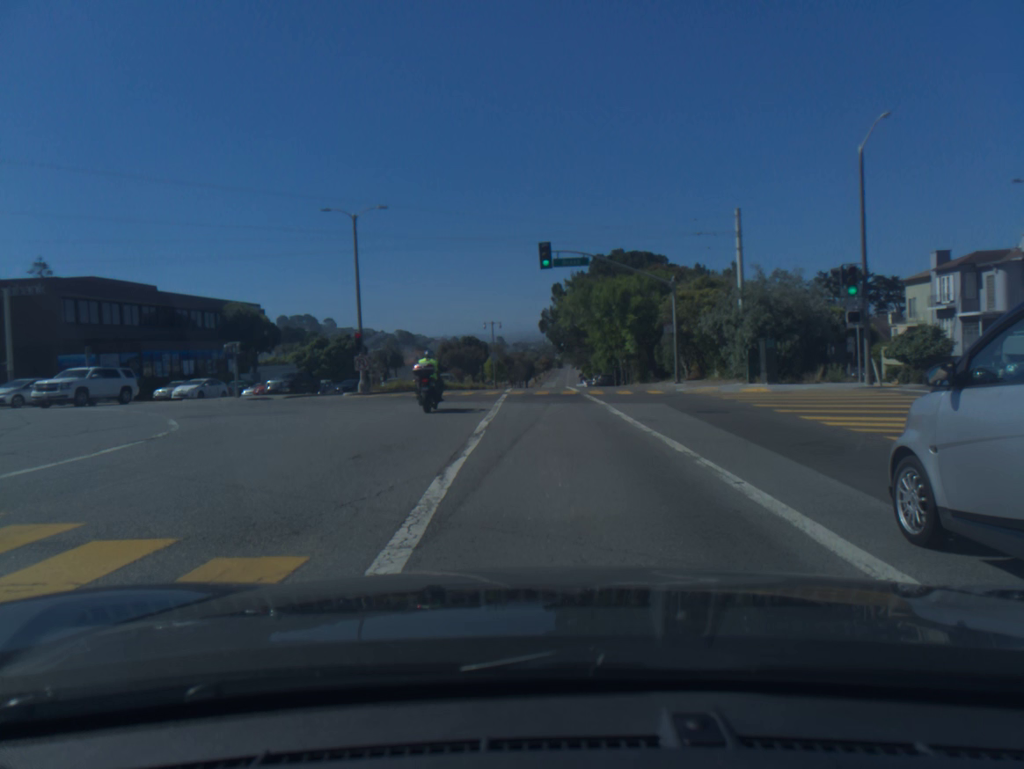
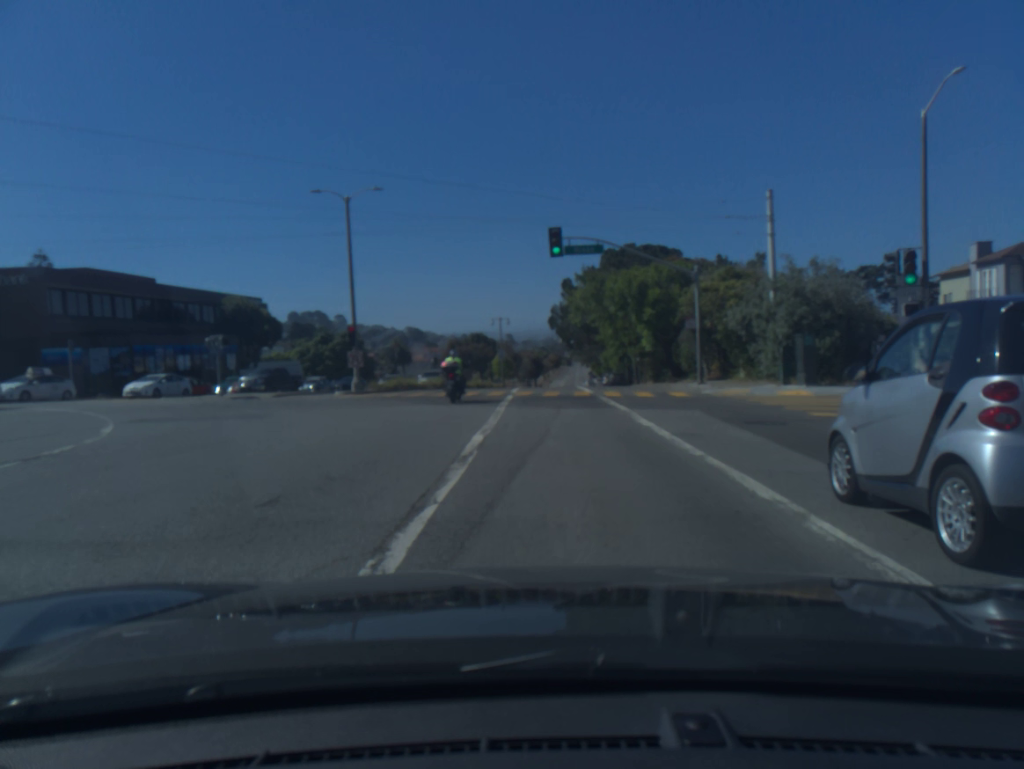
(0.0, +3.5) m; -1°
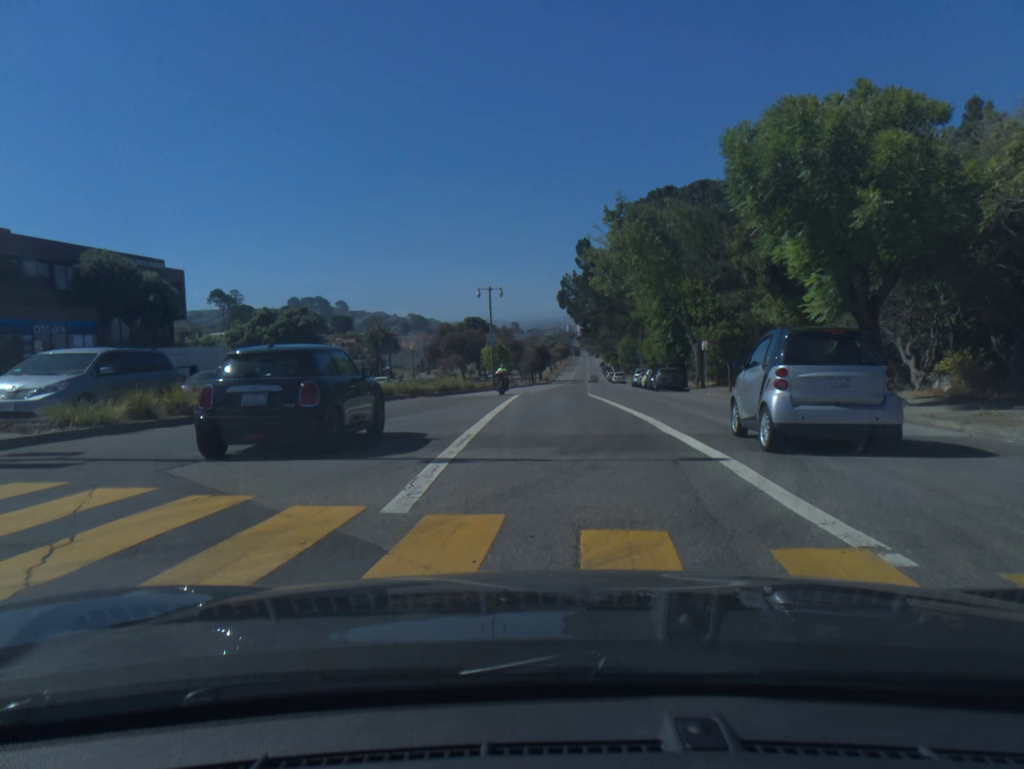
(+0.1, +26.6) m; 0°
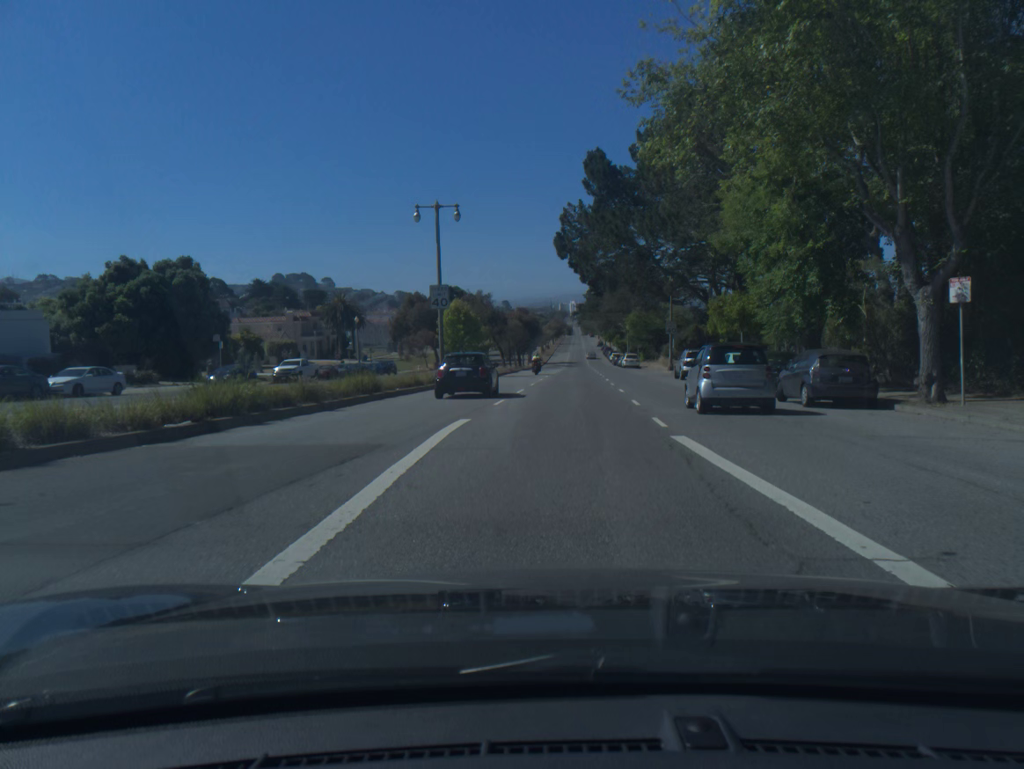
(+0.1, +28.3) m; +1°
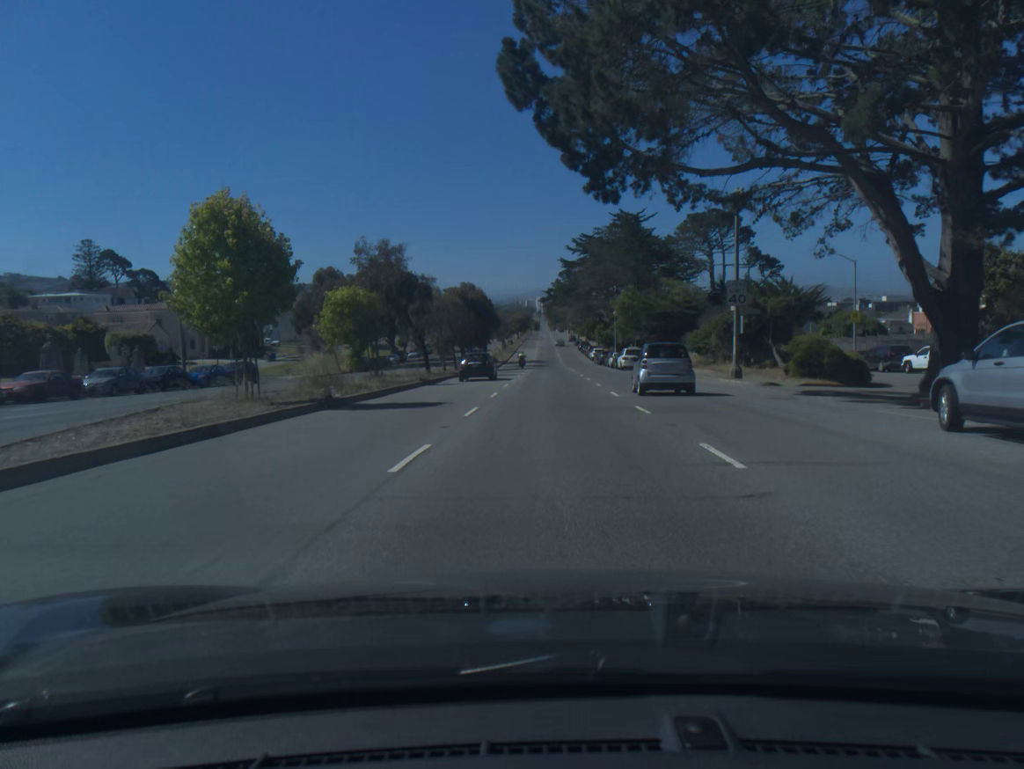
(+0.9, +34.1) m; +2°
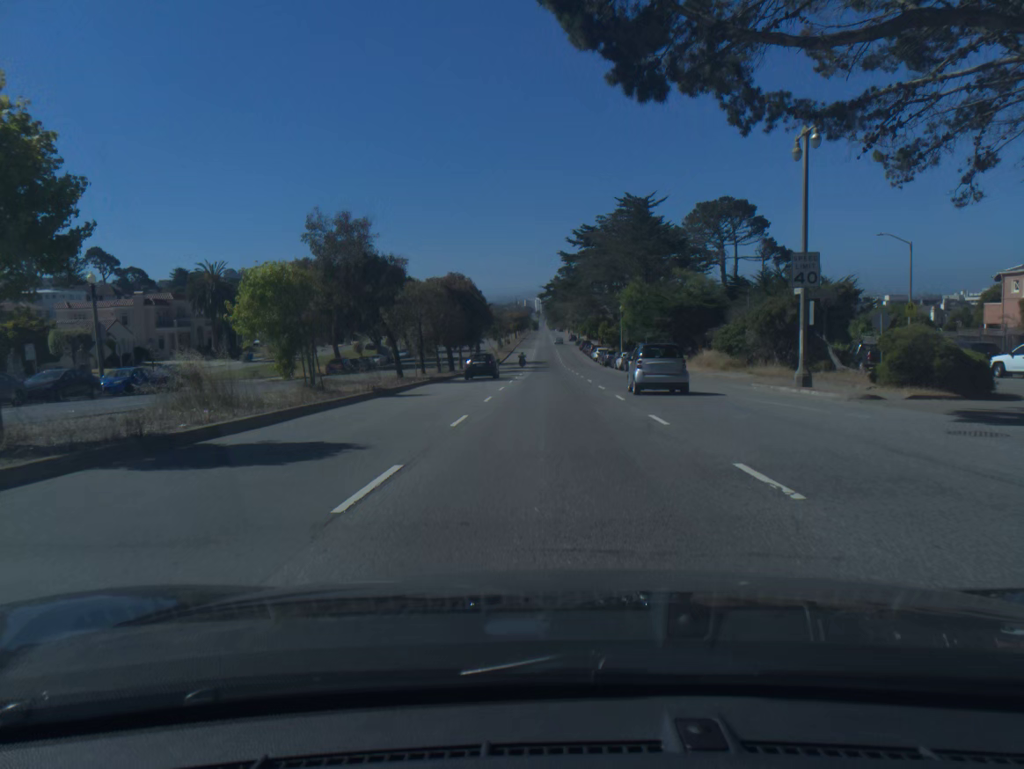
(0.0, +9.4) m; 0°
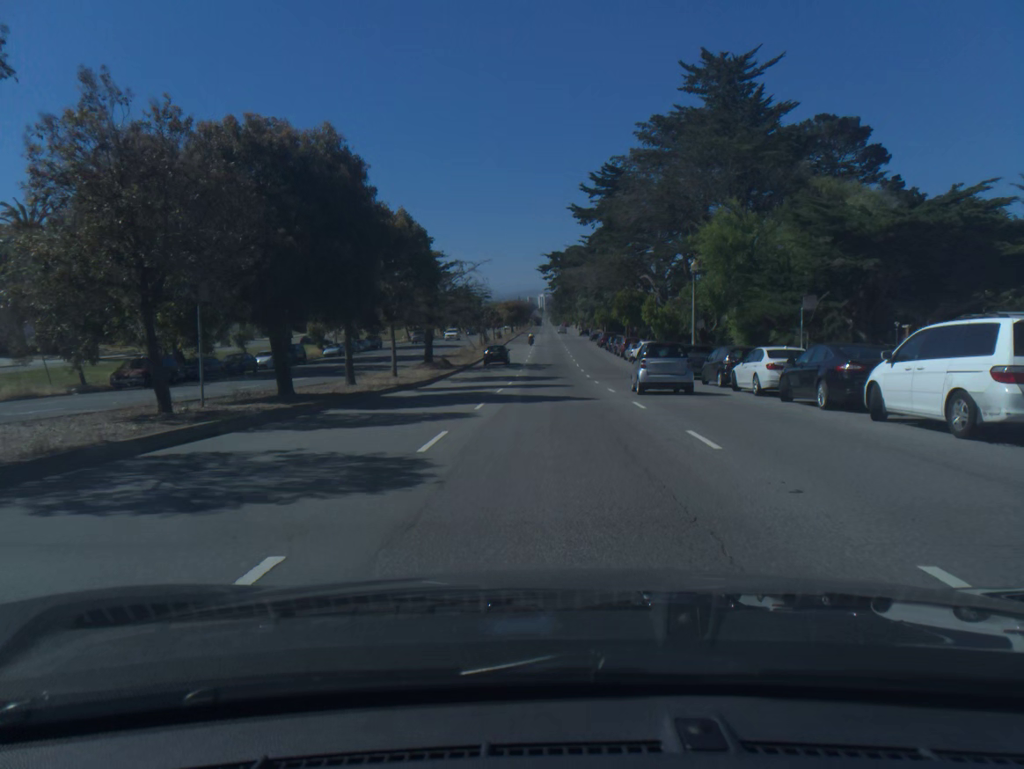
(0.0, +40.6) m; 0°
